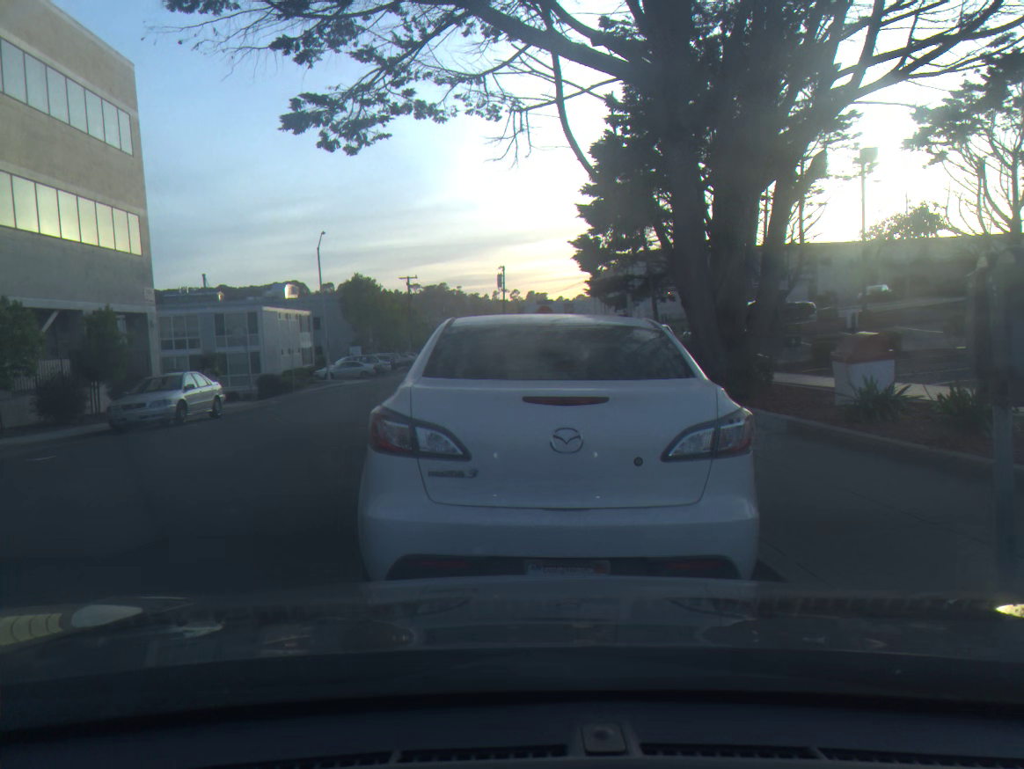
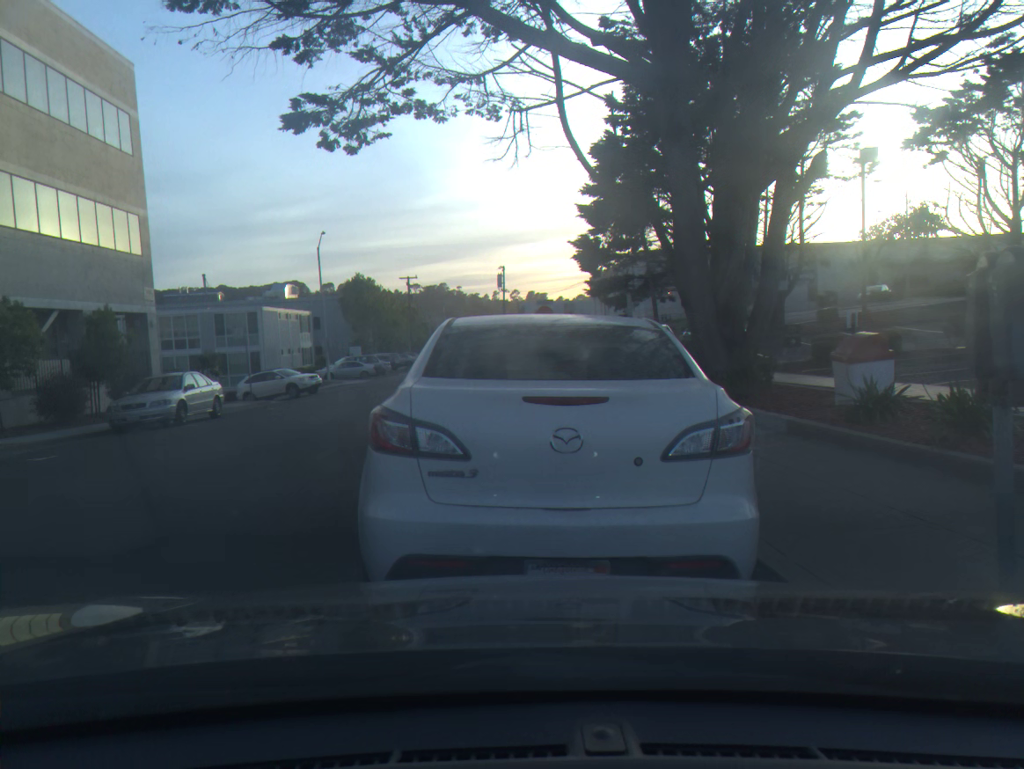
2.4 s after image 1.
(0.0, +0.1) m; 0°
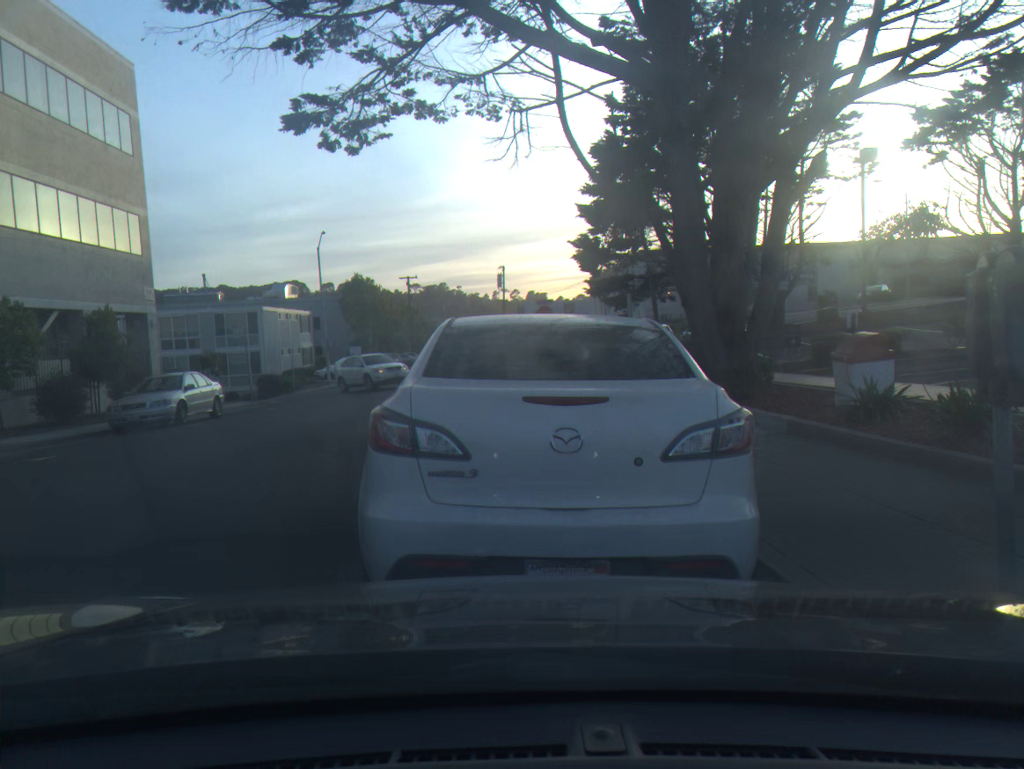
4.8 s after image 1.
(0.0, 0.0) m; 0°
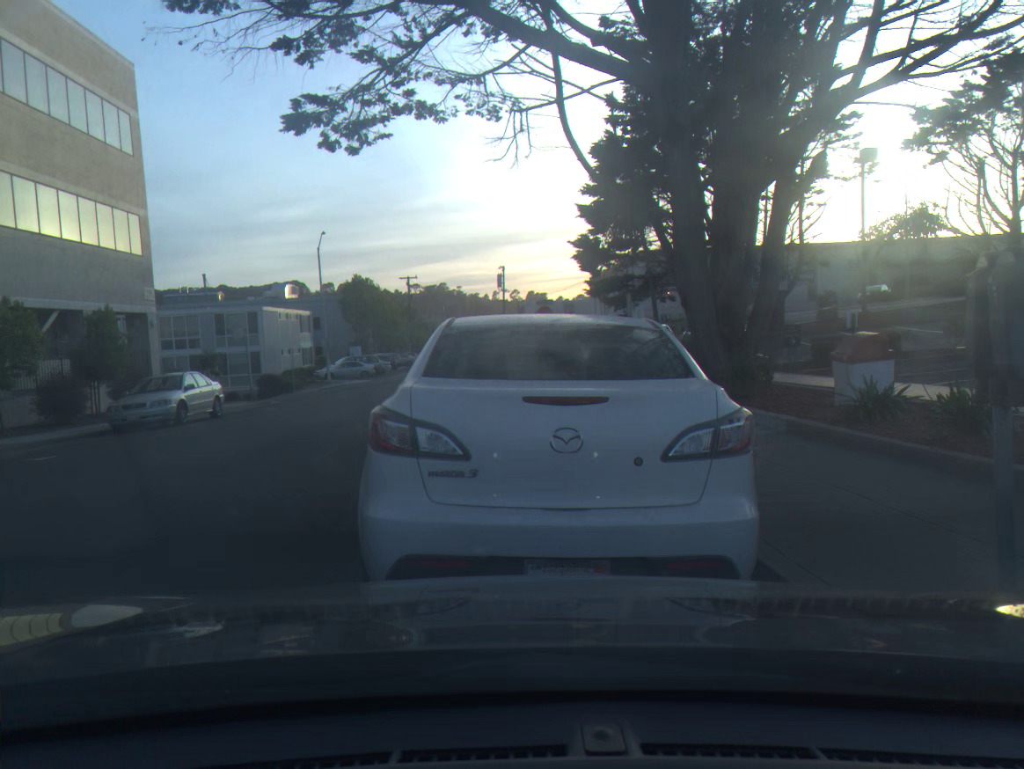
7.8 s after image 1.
(0.0, 0.0) m; 0°
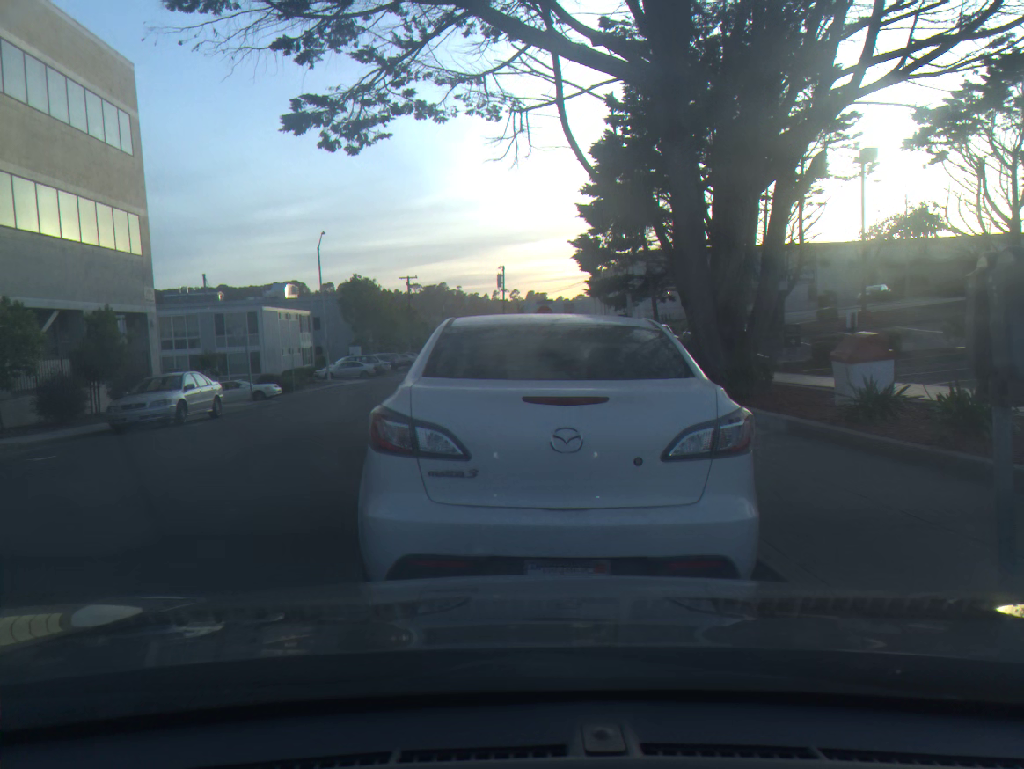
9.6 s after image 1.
(0.0, 0.0) m; 0°
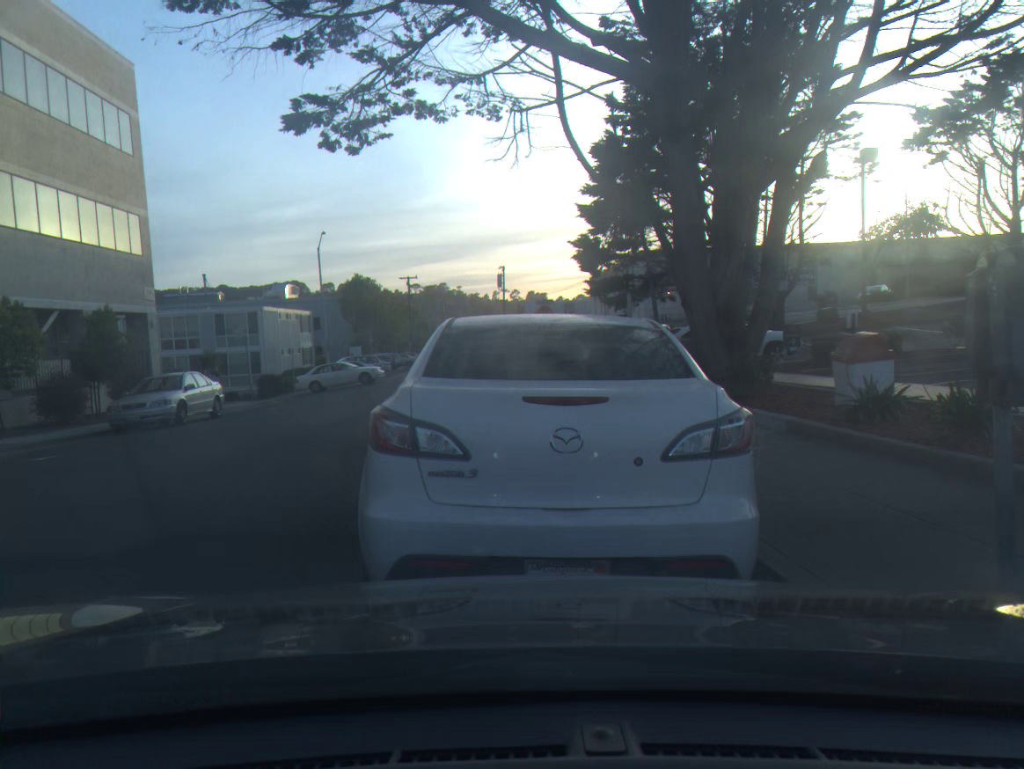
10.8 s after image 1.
(0.0, 0.0) m; 0°
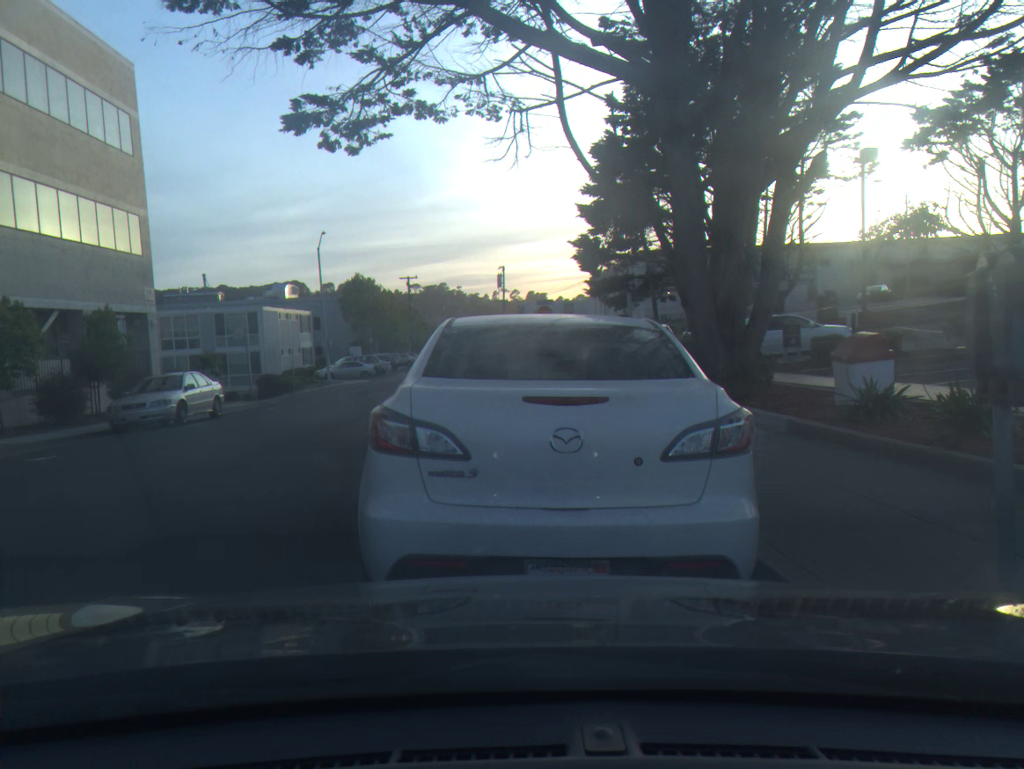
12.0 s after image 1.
(0.0, 0.0) m; 0°
